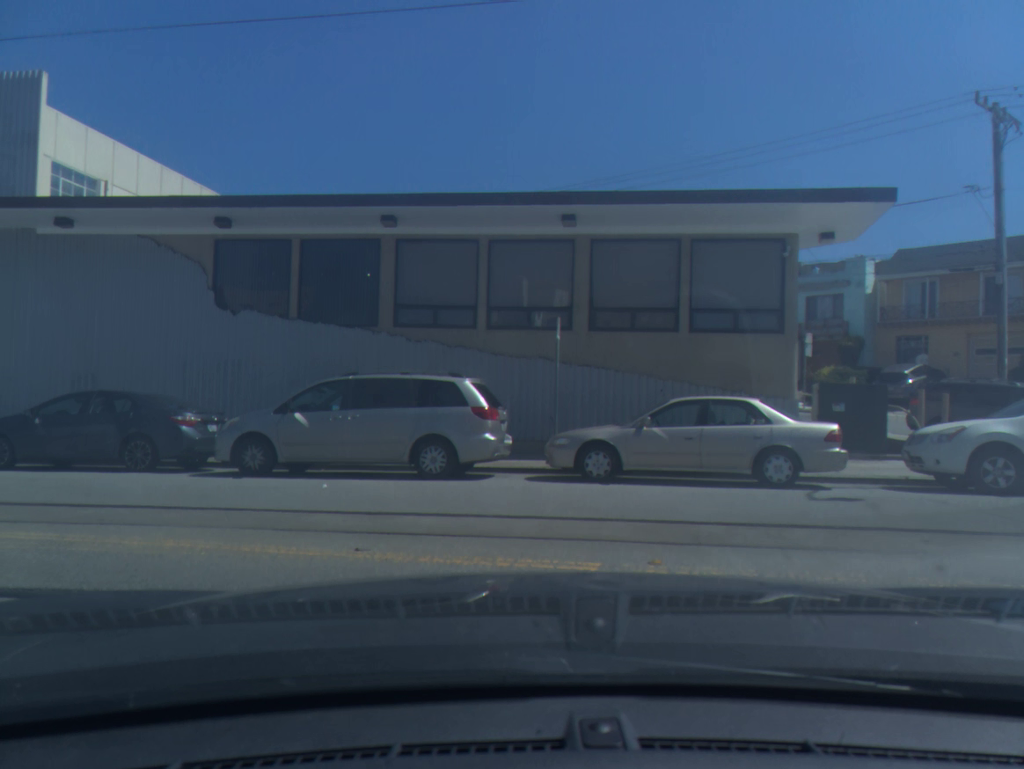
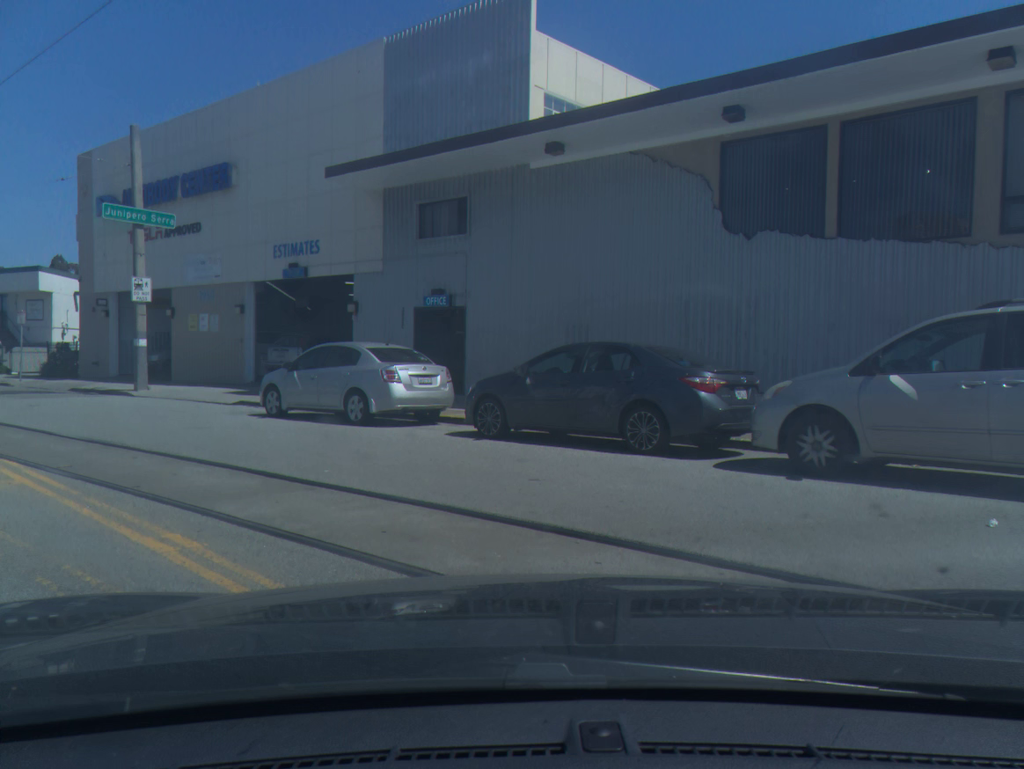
(-1.8, +5.0) m; -35°
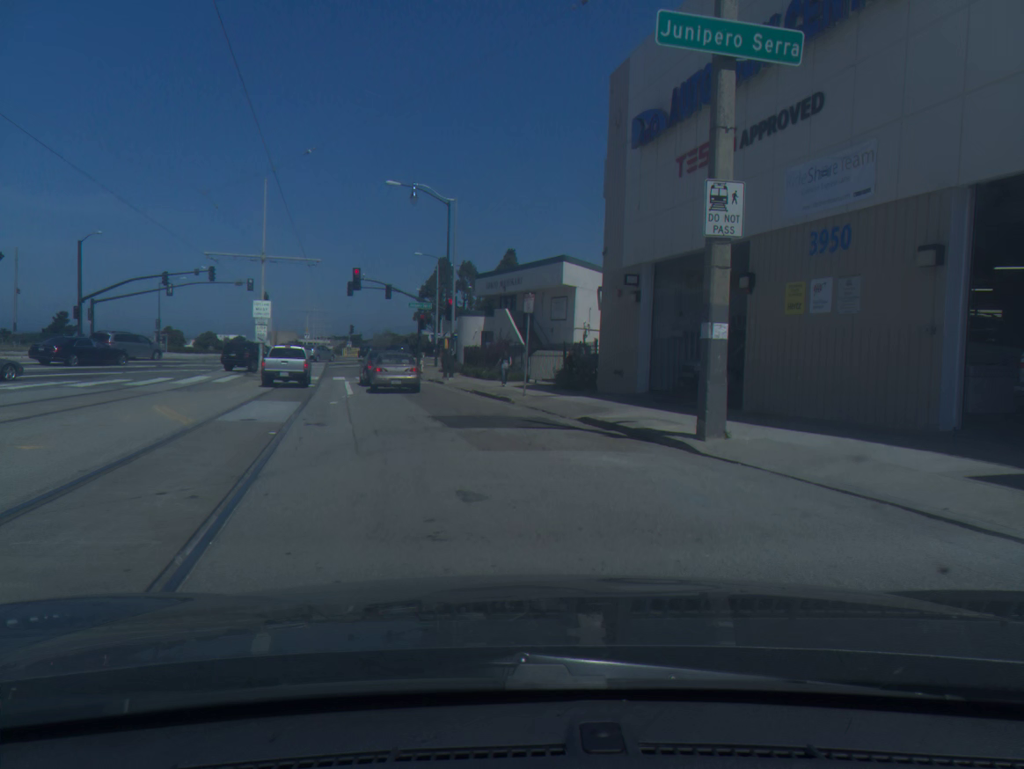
(-5.4, +15.5) m; -26°
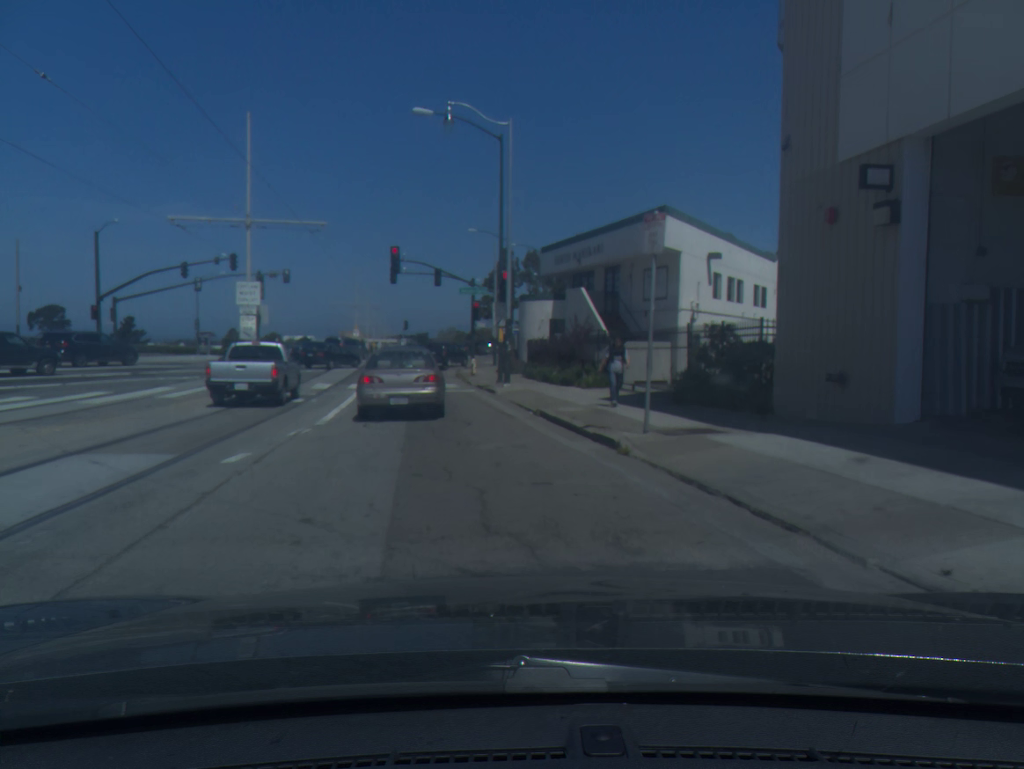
(-0.5, +12.0) m; -5°
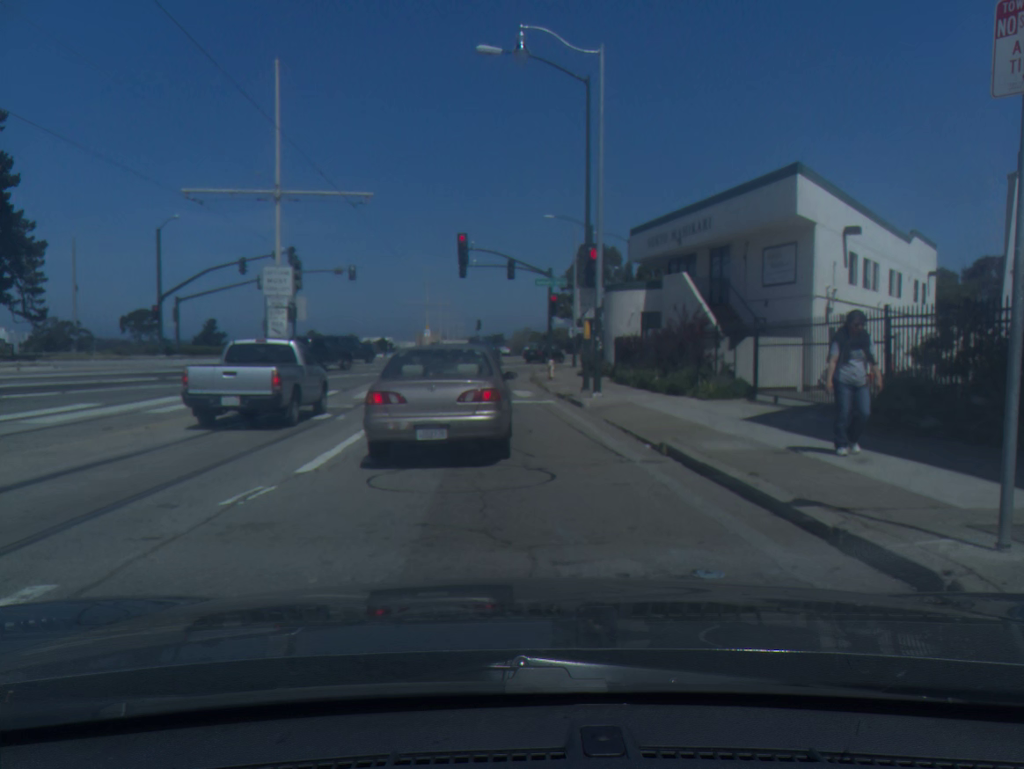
(-0.3, +6.3) m; -5°
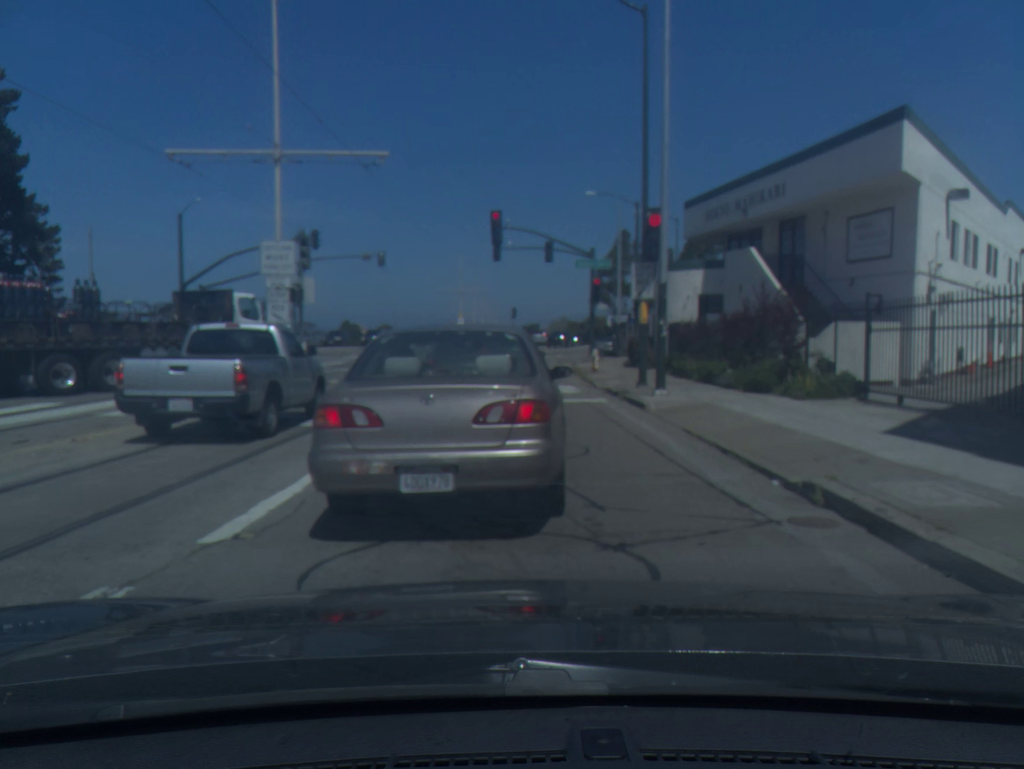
(-0.1, +3.9) m; -3°
